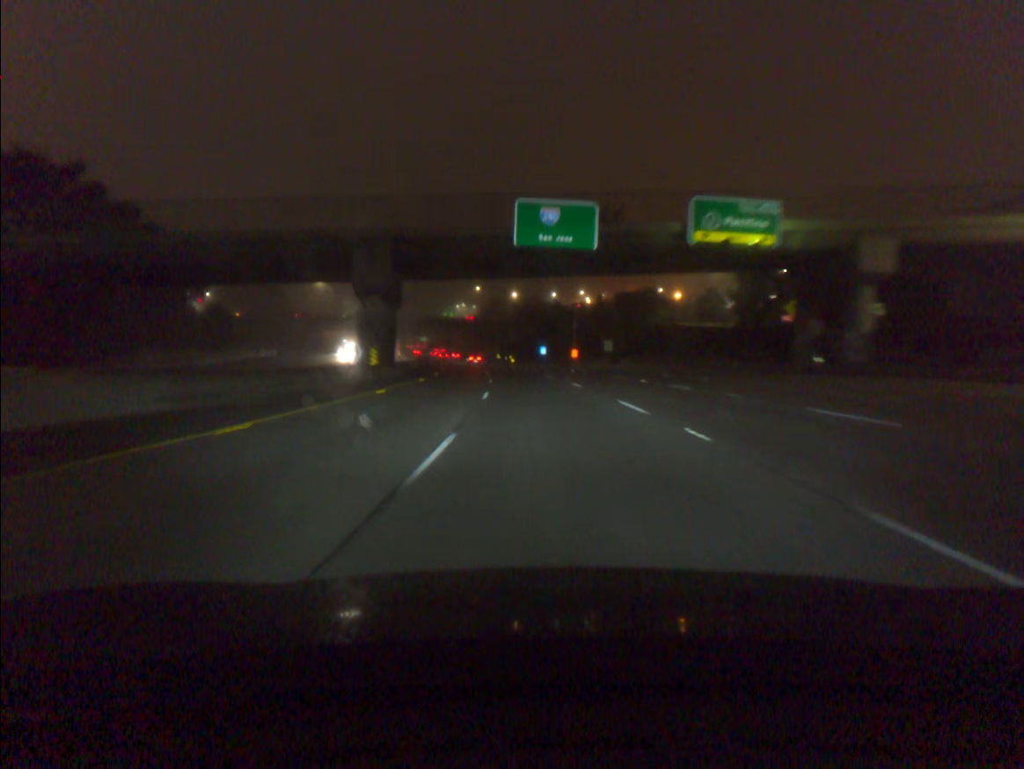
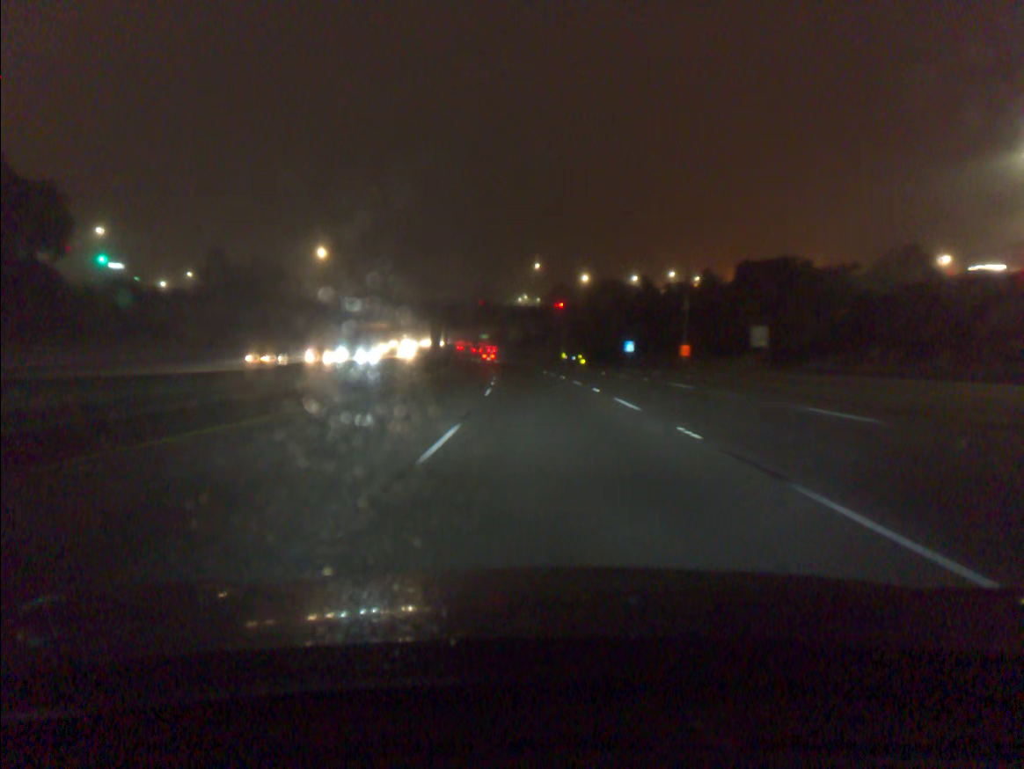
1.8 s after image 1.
(-2.4, +57.1) m; -5°
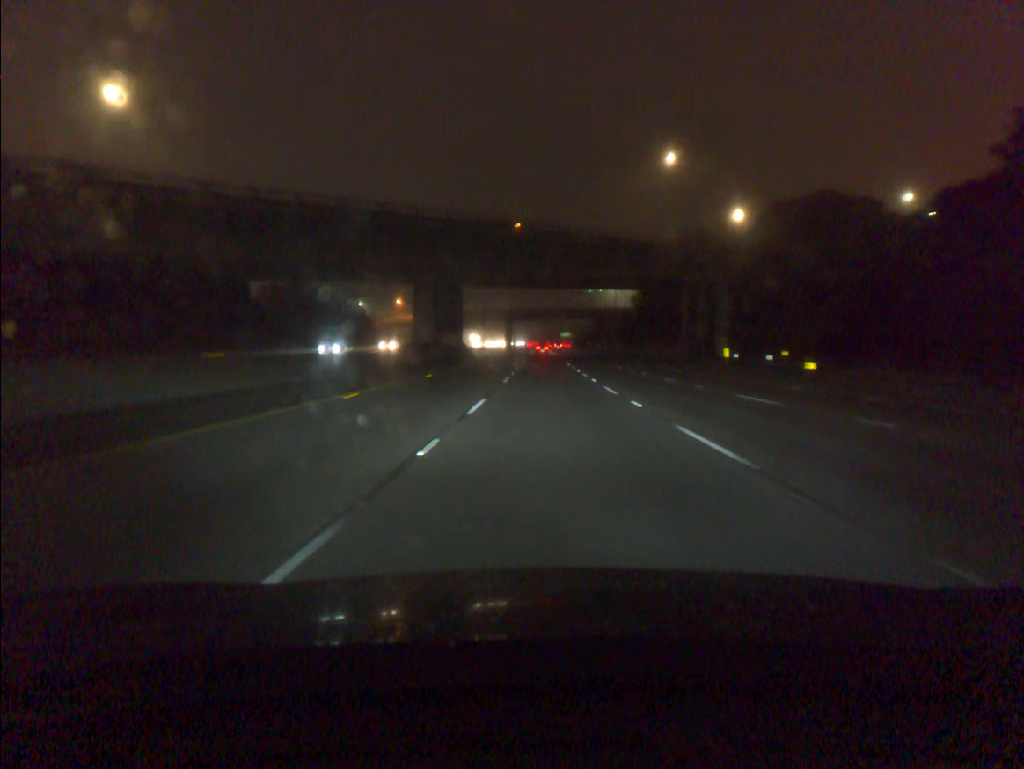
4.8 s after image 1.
(-5.7, +95.5) m; -6°
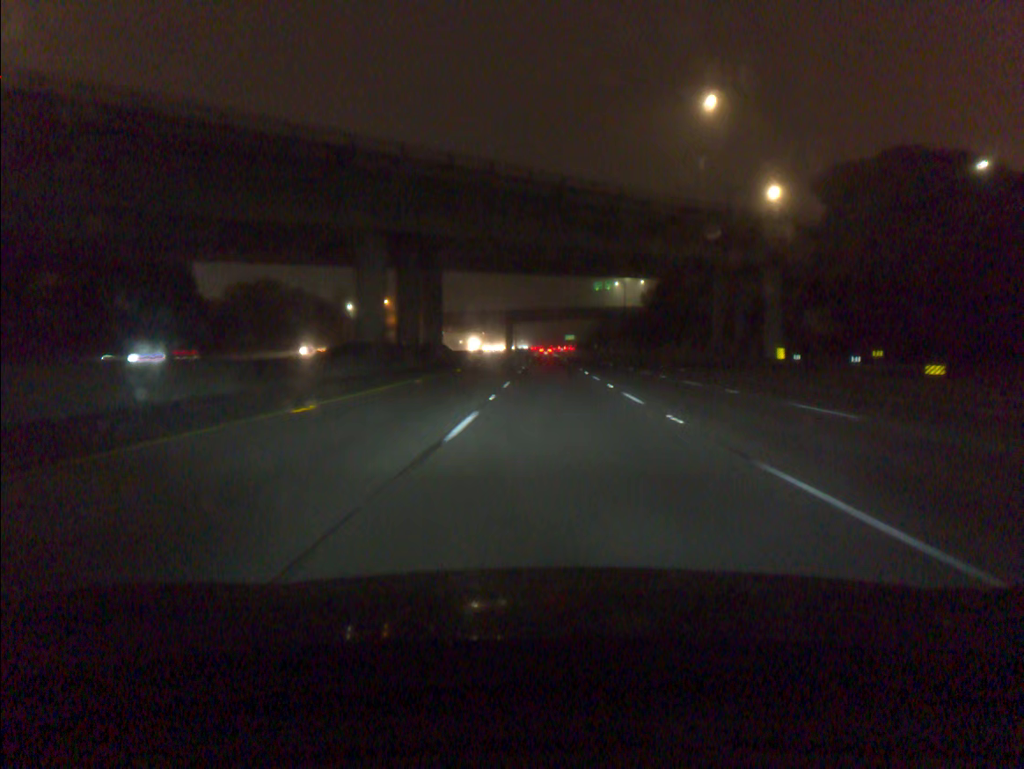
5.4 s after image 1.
(-0.1, +19.1) m; 0°
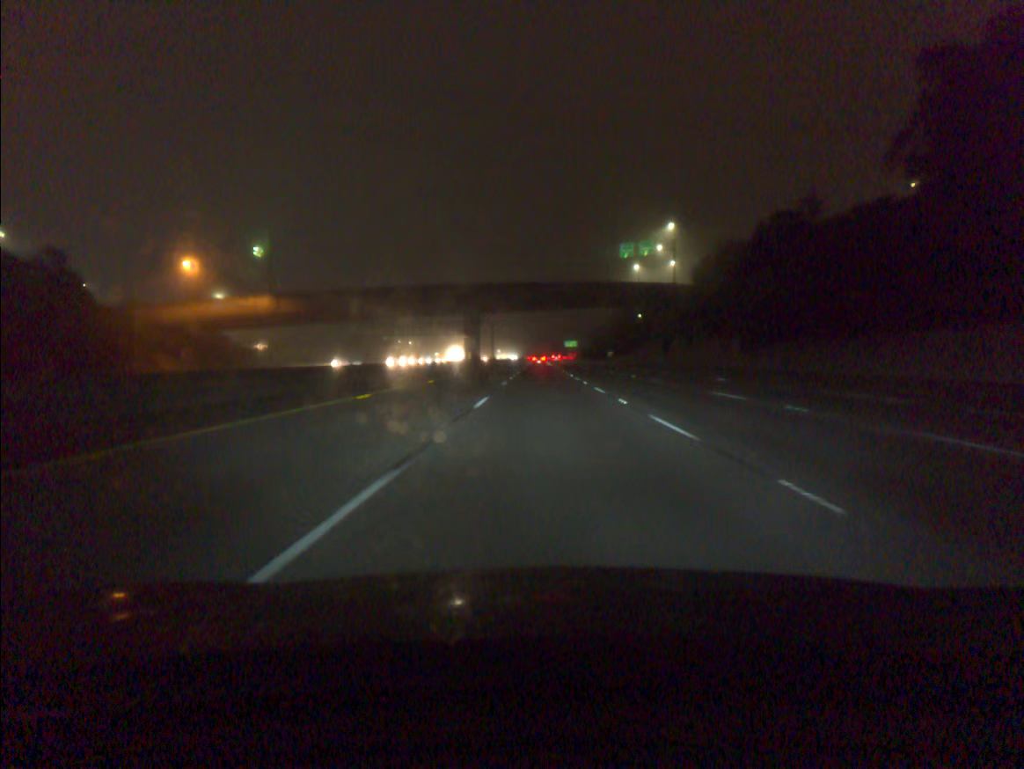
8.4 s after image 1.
(+0.6, +95.0) m; 0°
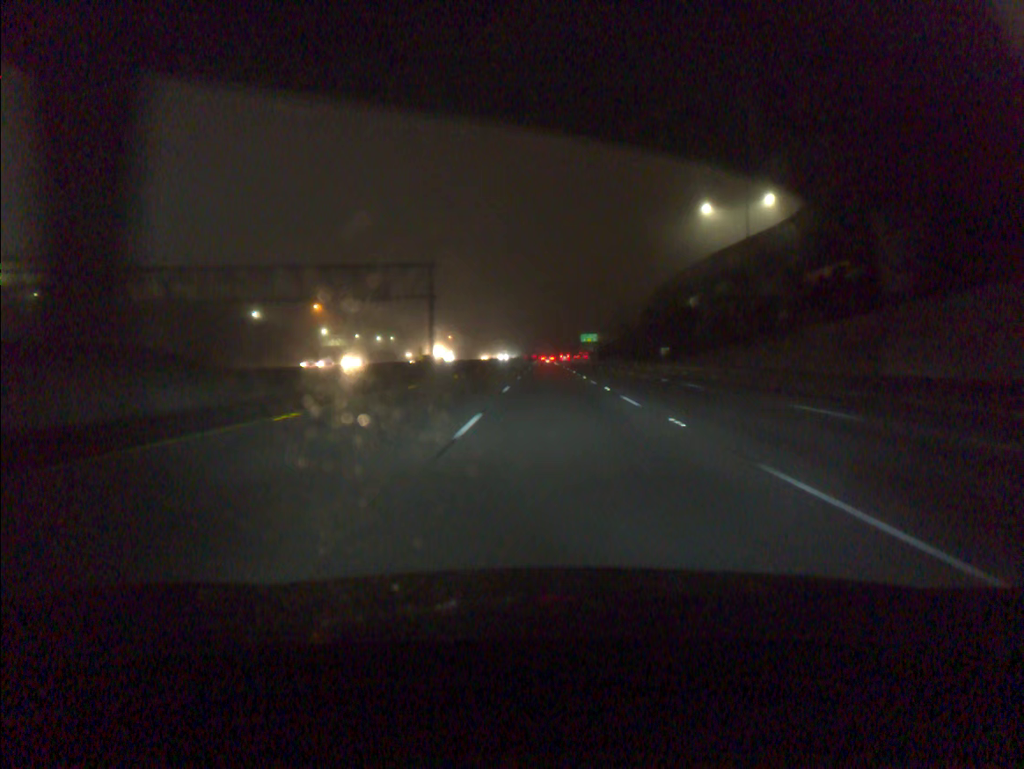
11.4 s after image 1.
(-0.6, +95.0) m; 0°
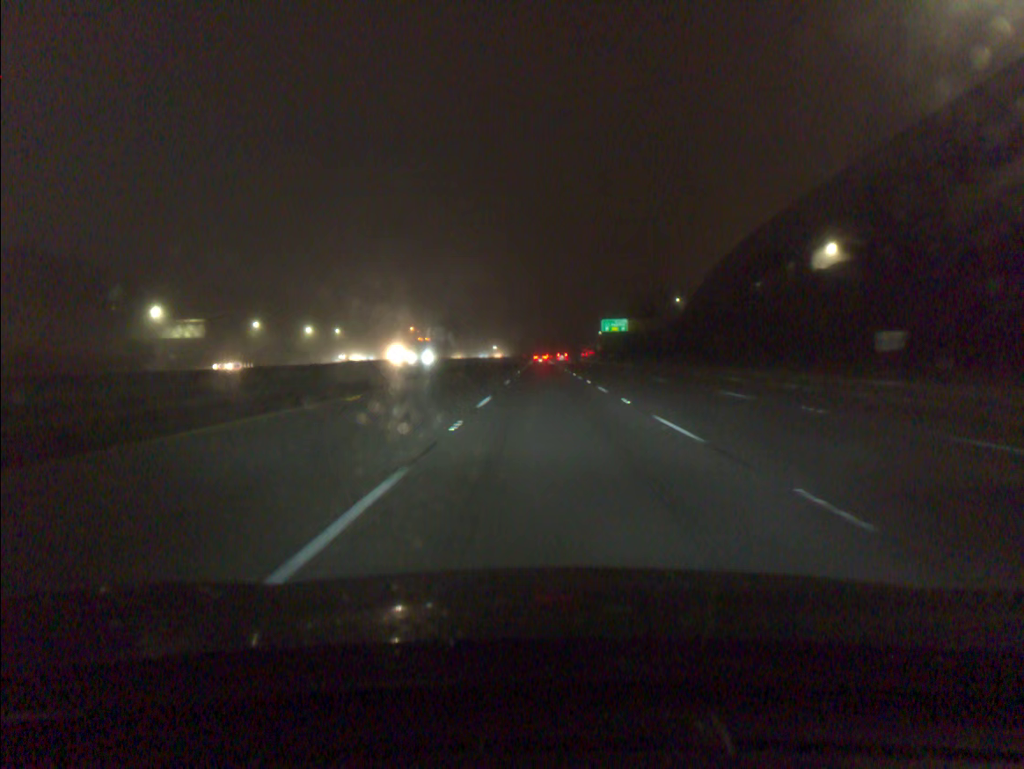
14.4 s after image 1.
(+0.3, +95.4) m; 0°
